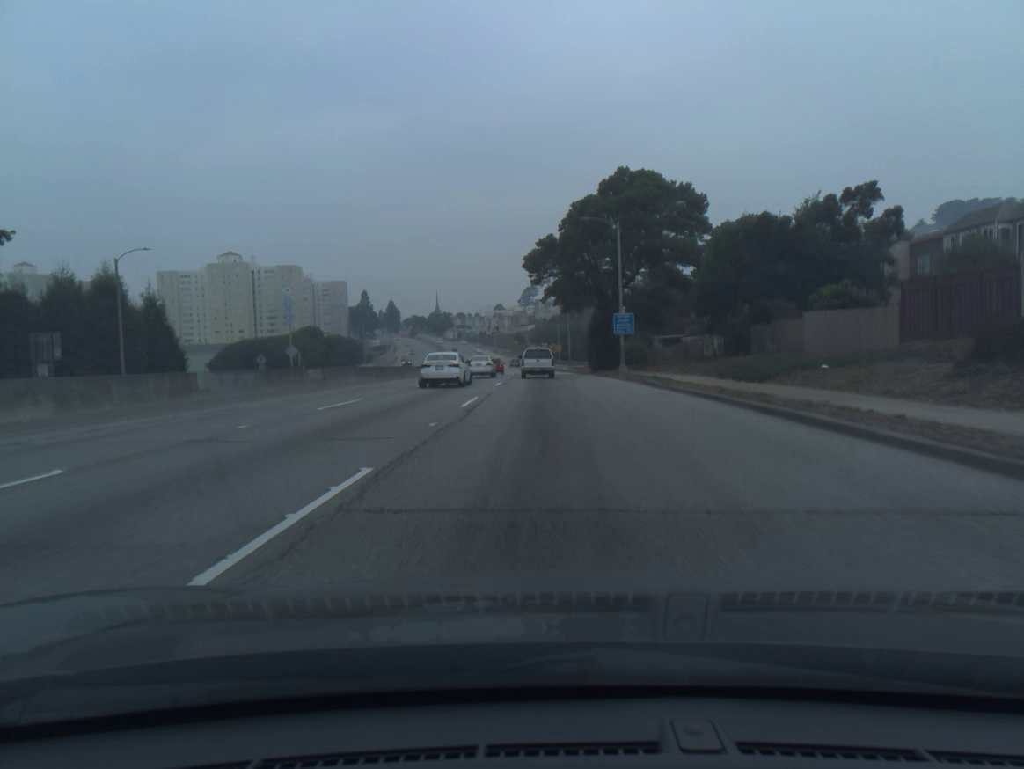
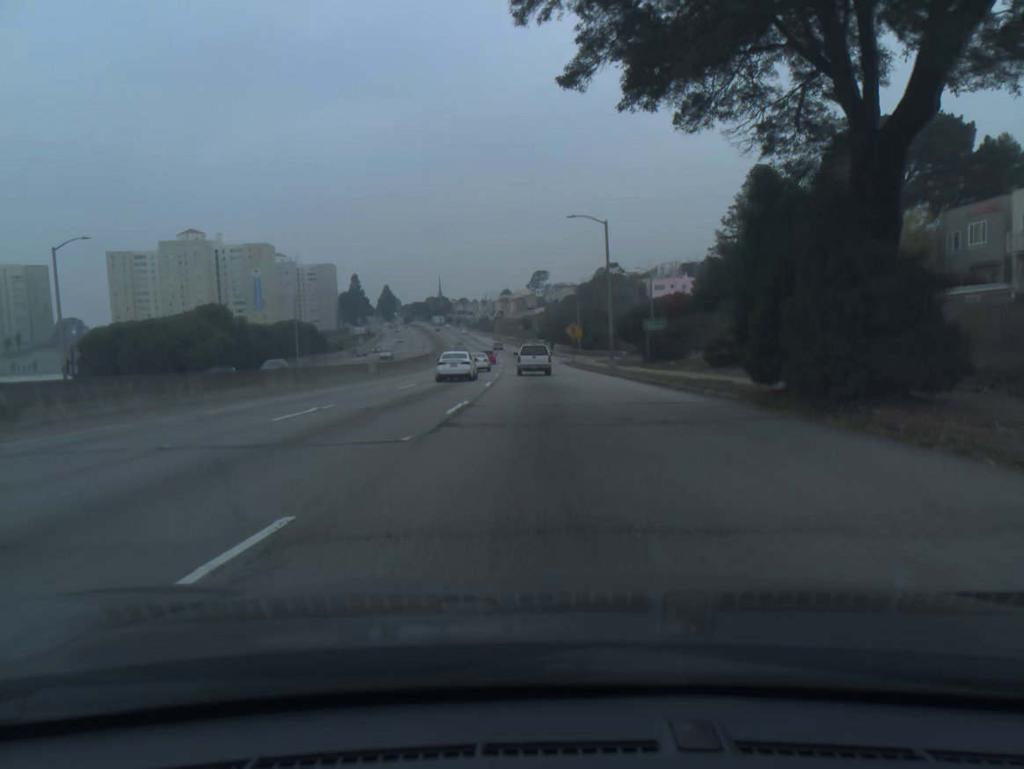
(-0.3, +47.2) m; -1°
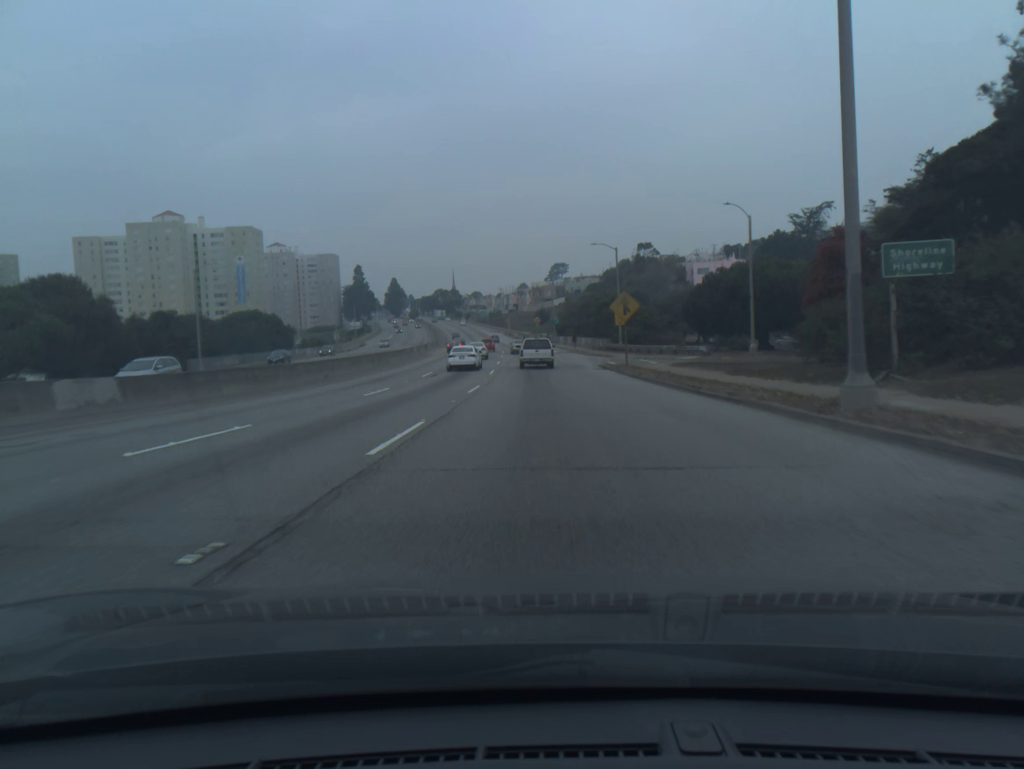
(-0.3, +35.7) m; -1°
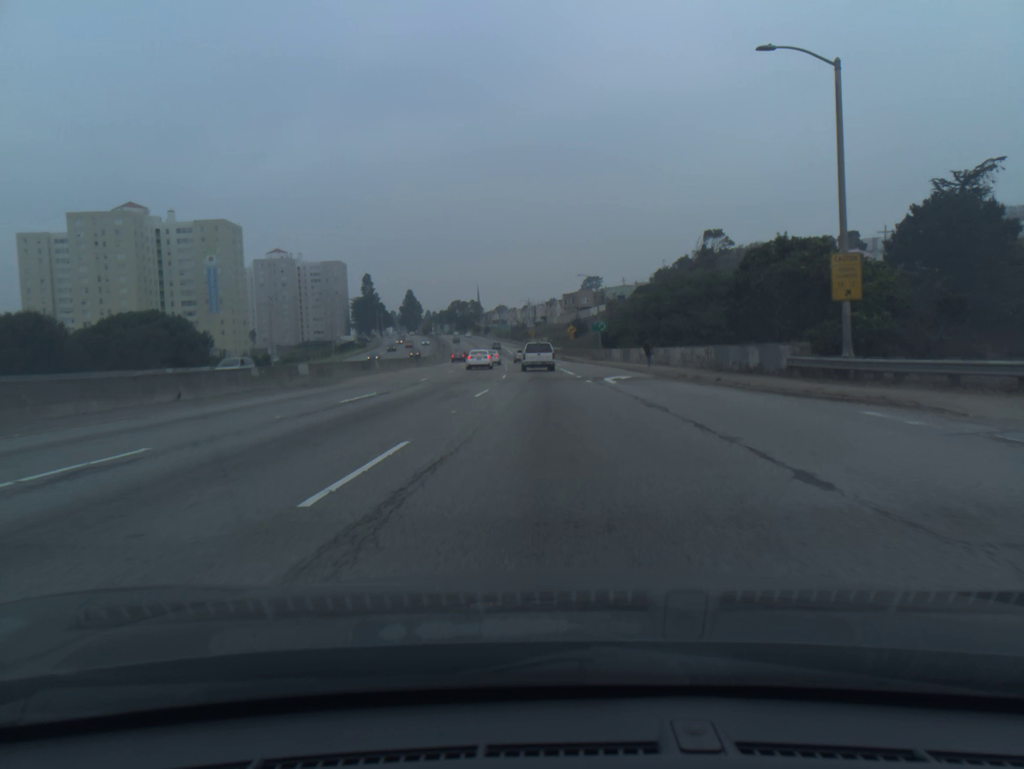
(-0.9, +48.0) m; -2°
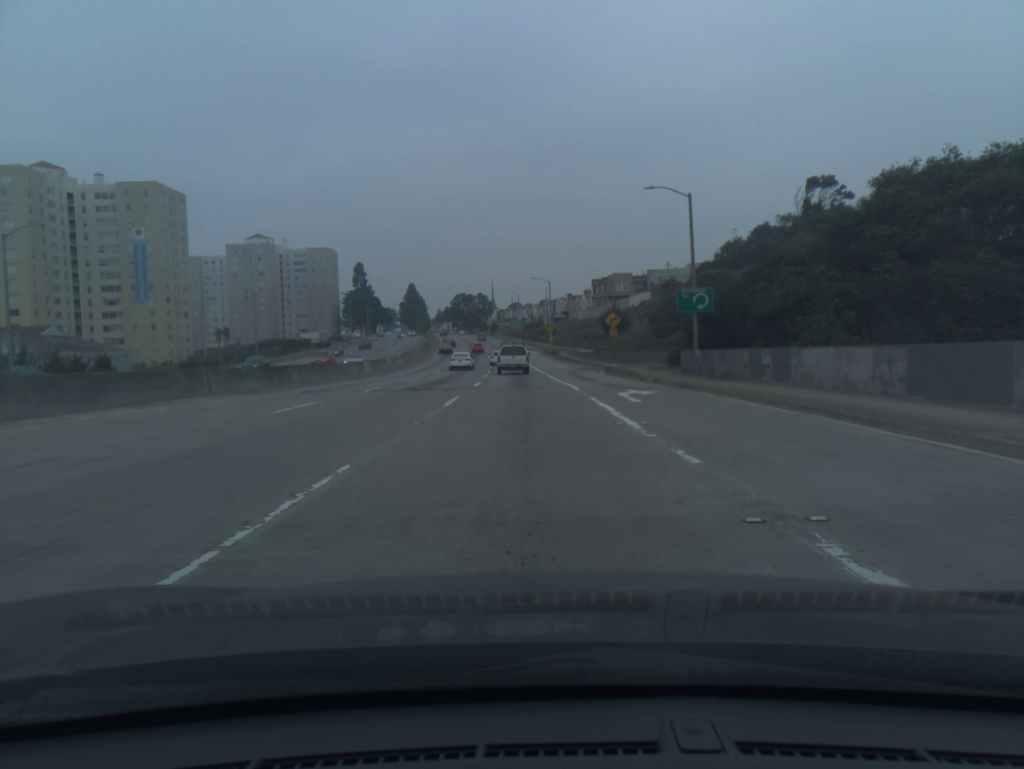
(-0.3, +48.2) m; -1°
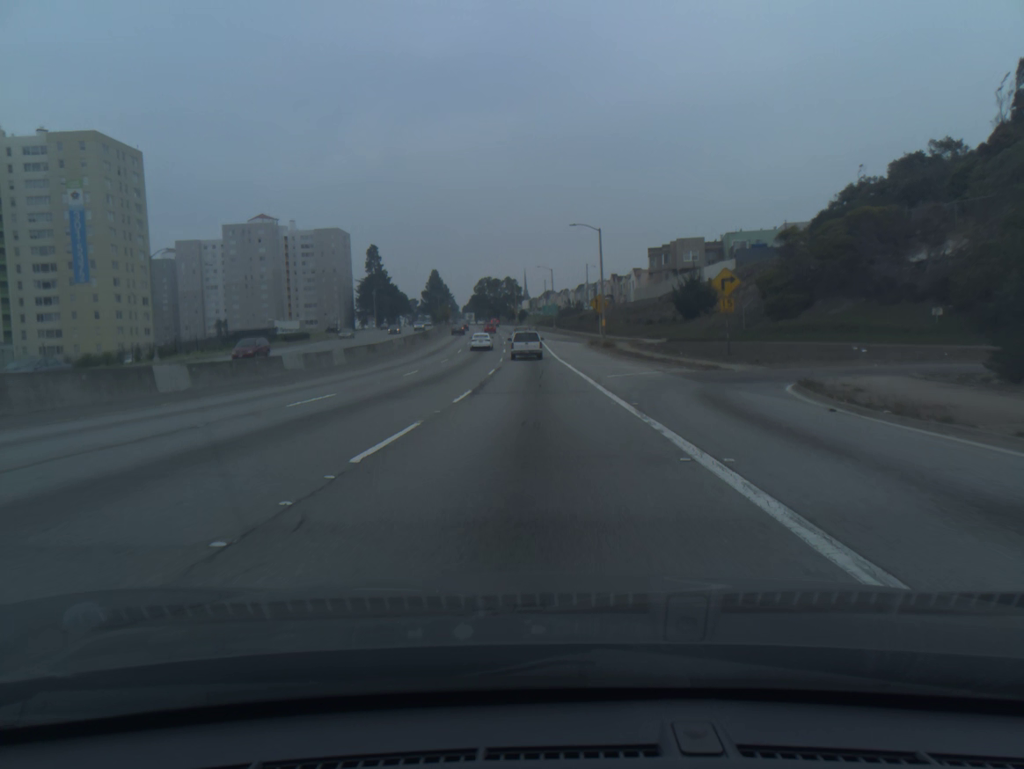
(-0.8, +36.4) m; -2°
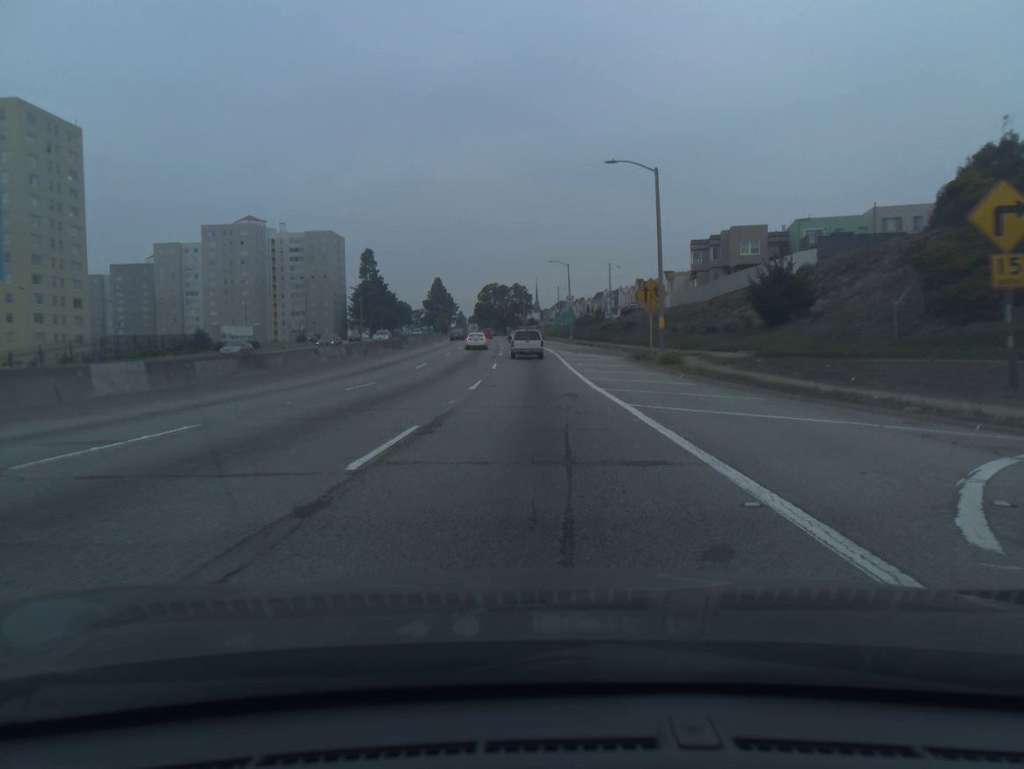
(-0.3, +24.5) m; -1°
